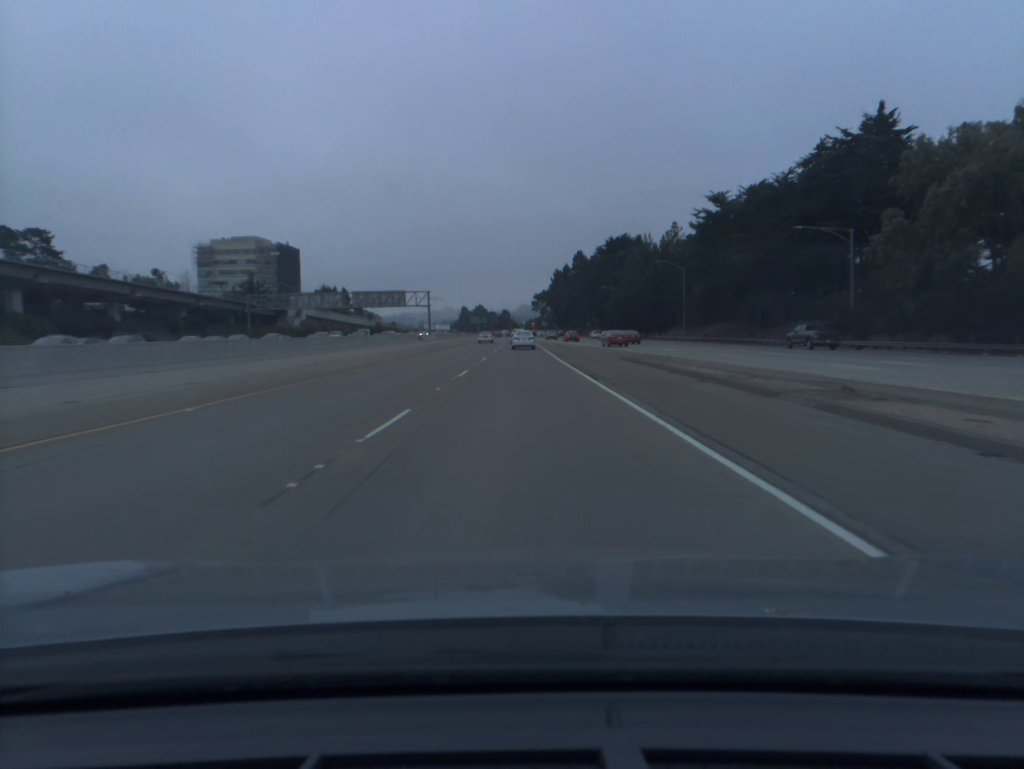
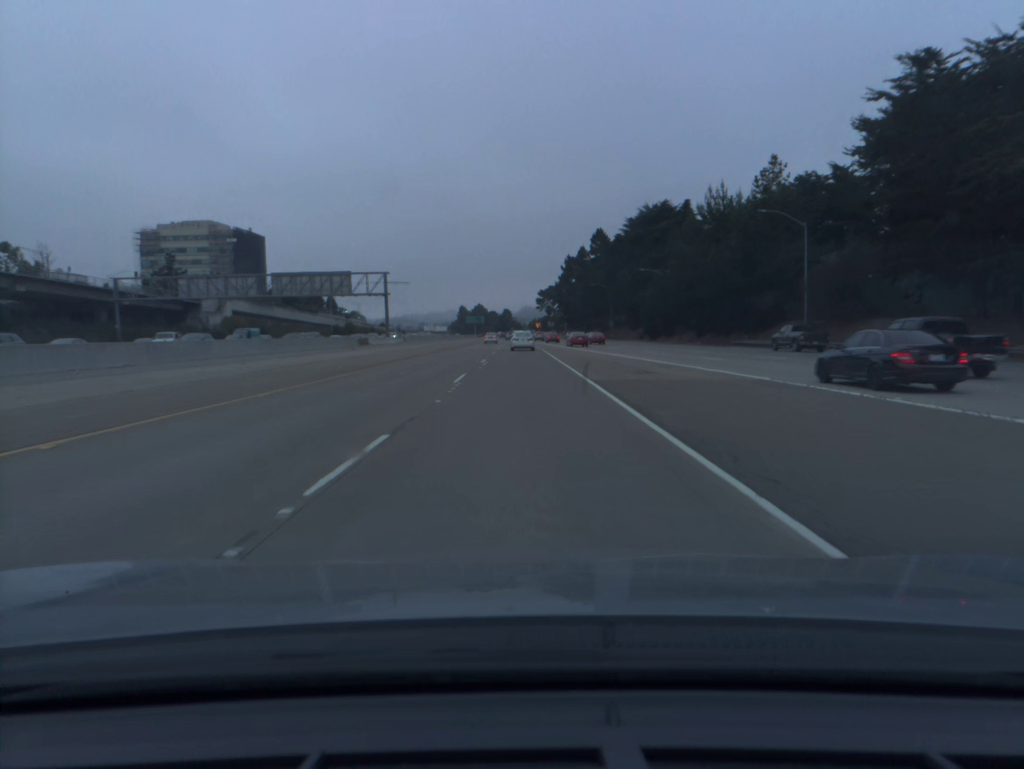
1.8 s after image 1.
(-0.1, +48.2) m; 0°
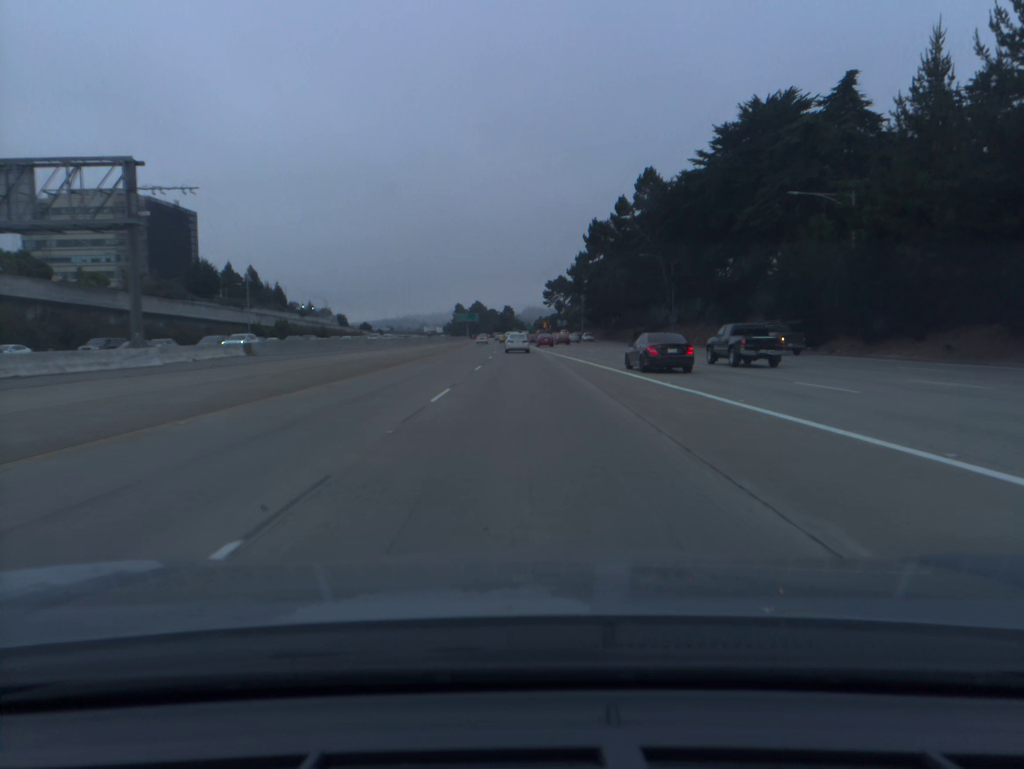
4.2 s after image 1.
(-0.1, +64.4) m; 0°
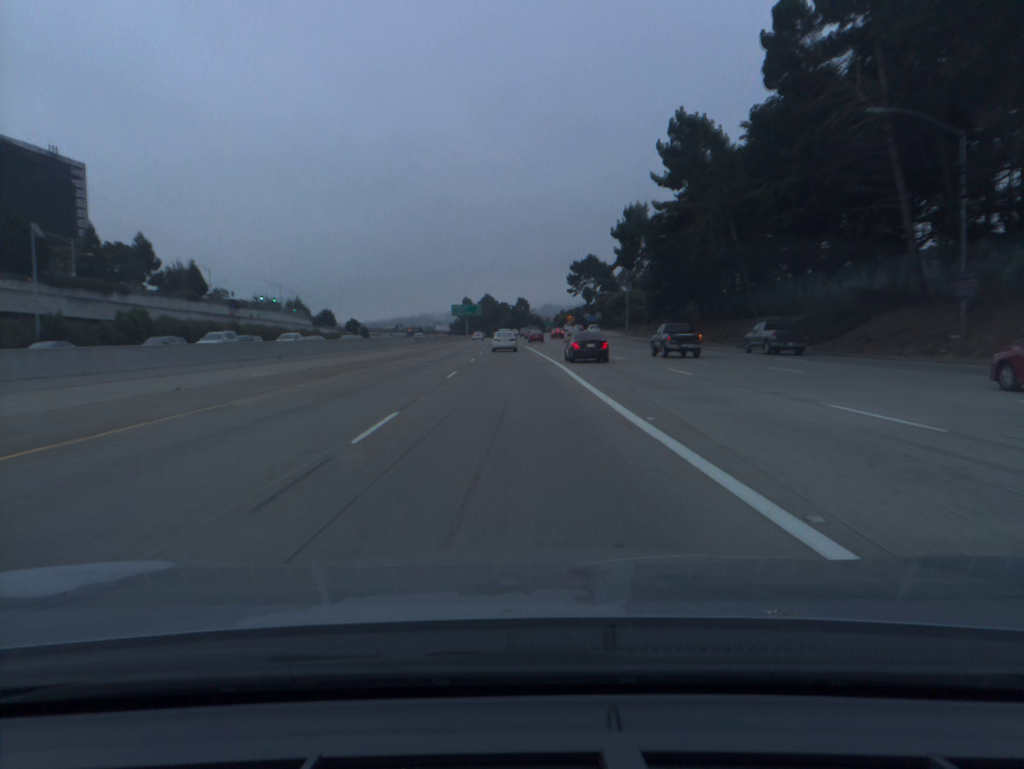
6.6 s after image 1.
(-0.2, +64.7) m; -1°
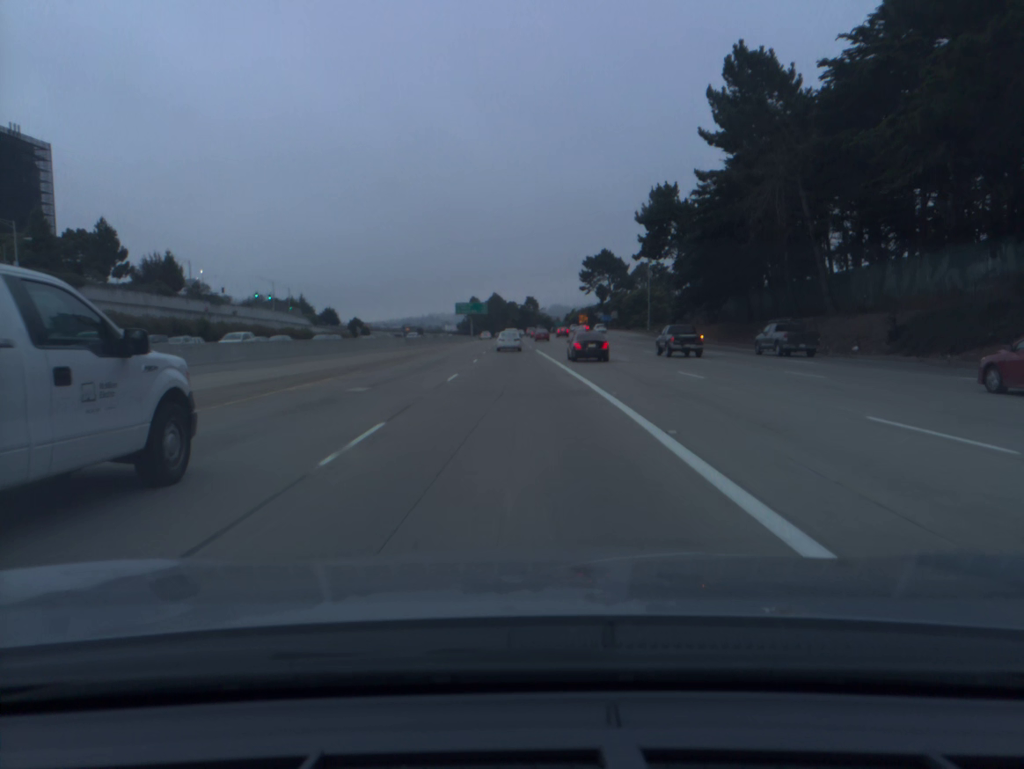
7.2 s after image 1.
(-0.1, +16.2) m; -1°
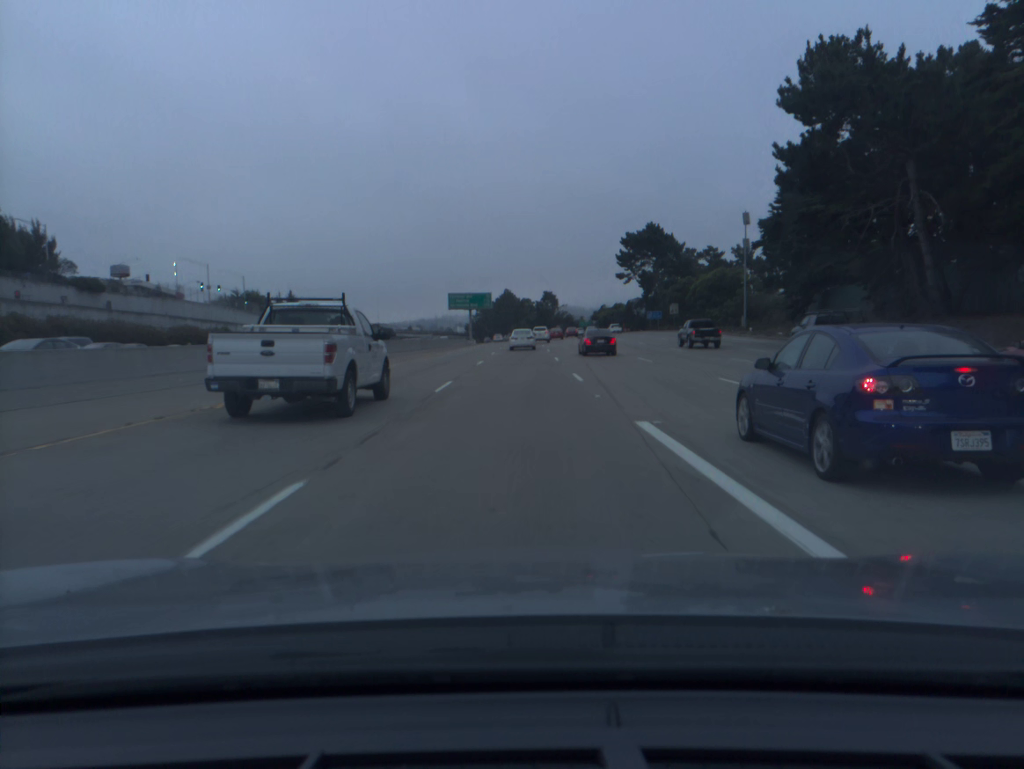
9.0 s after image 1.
(-0.5, +48.7) m; -1°
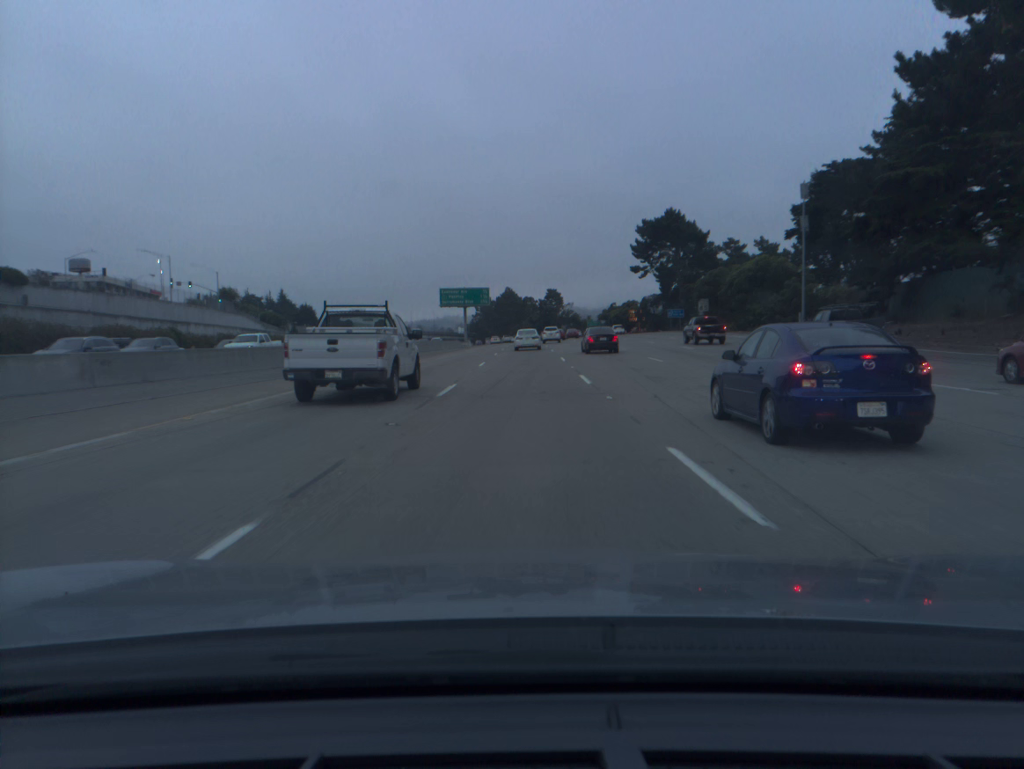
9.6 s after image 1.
(0.0, +16.1) m; 0°
